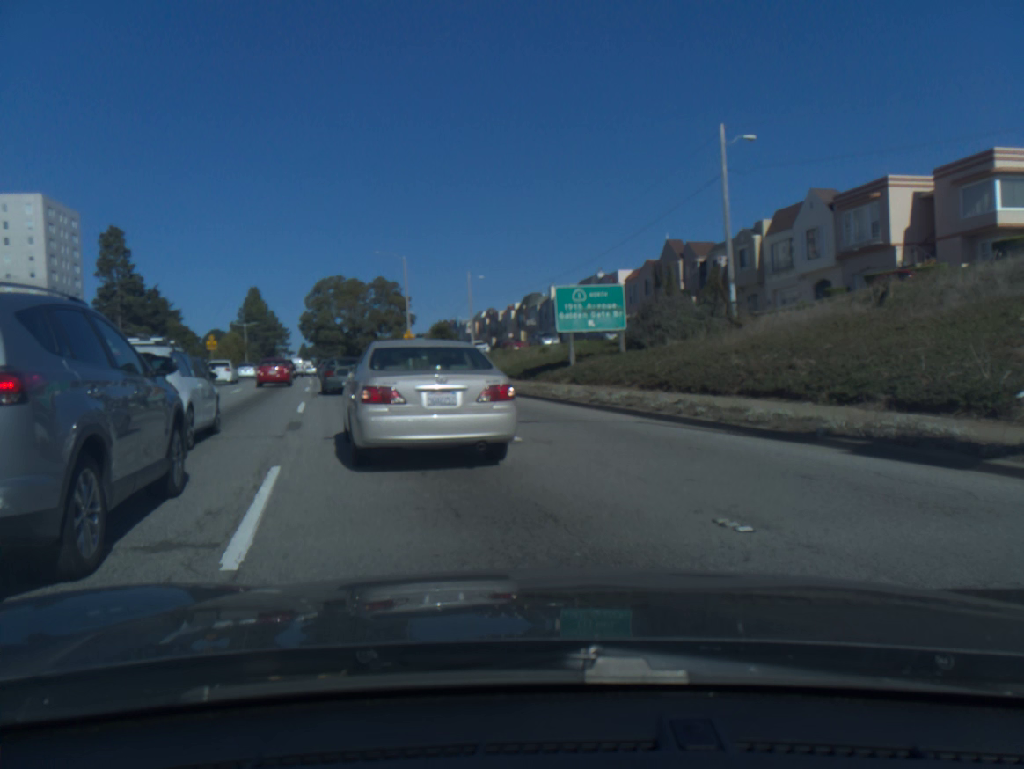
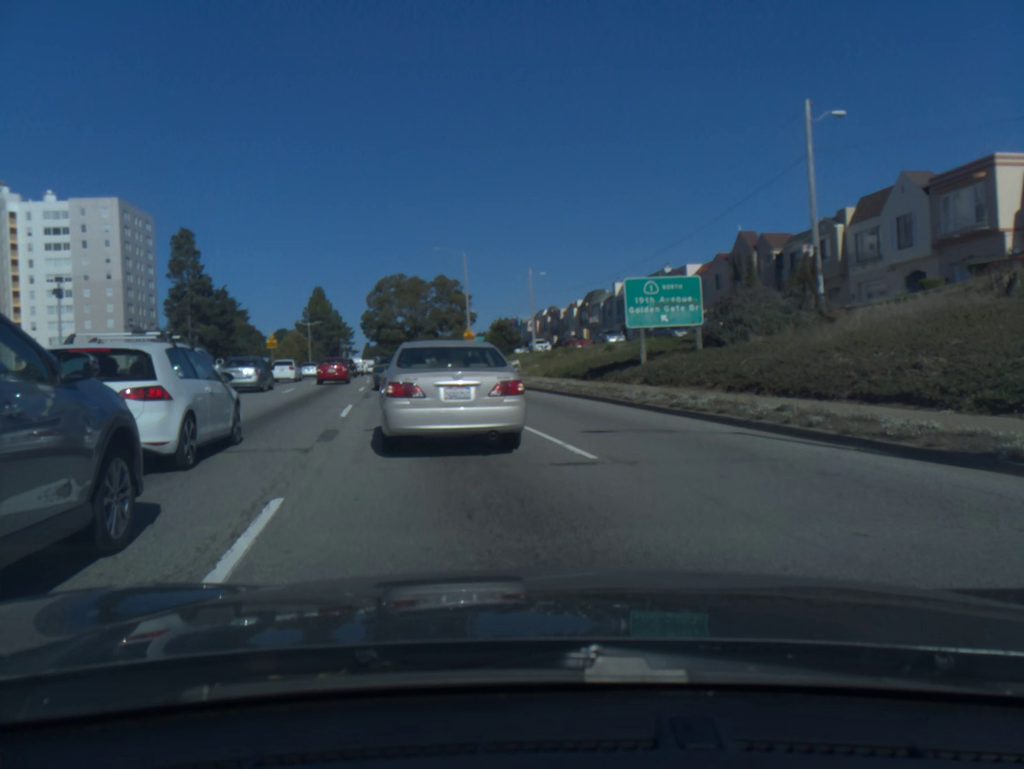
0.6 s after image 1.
(-0.1, +2.2) m; -4°
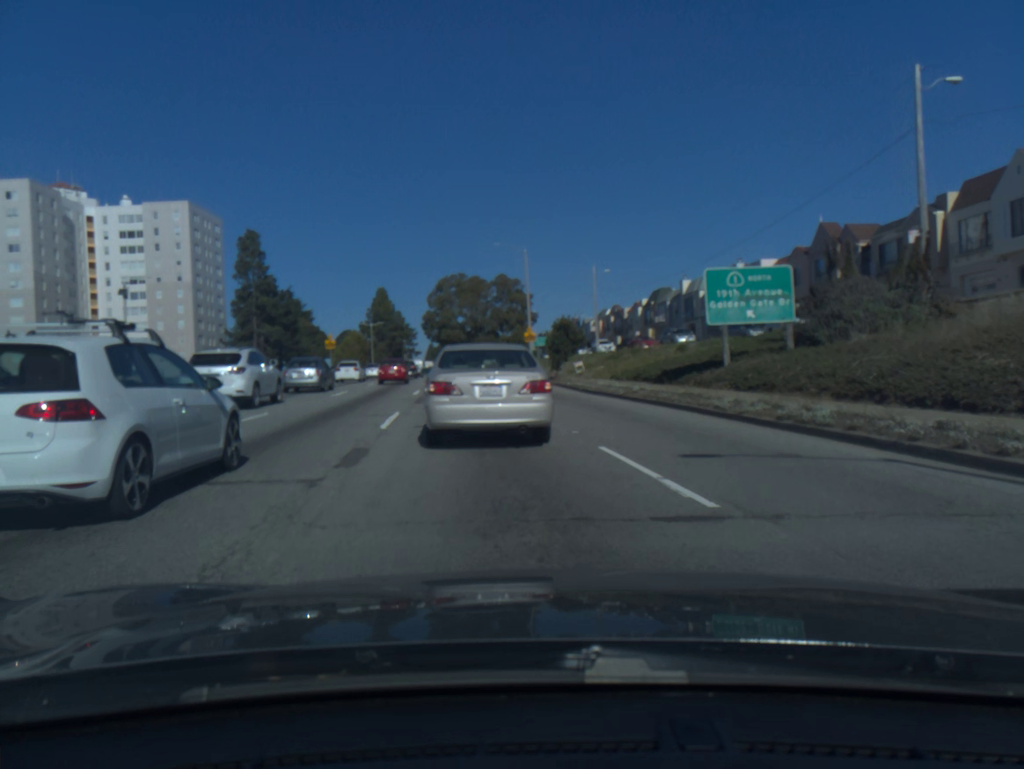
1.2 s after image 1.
(-0.1, +2.8) m; -4°
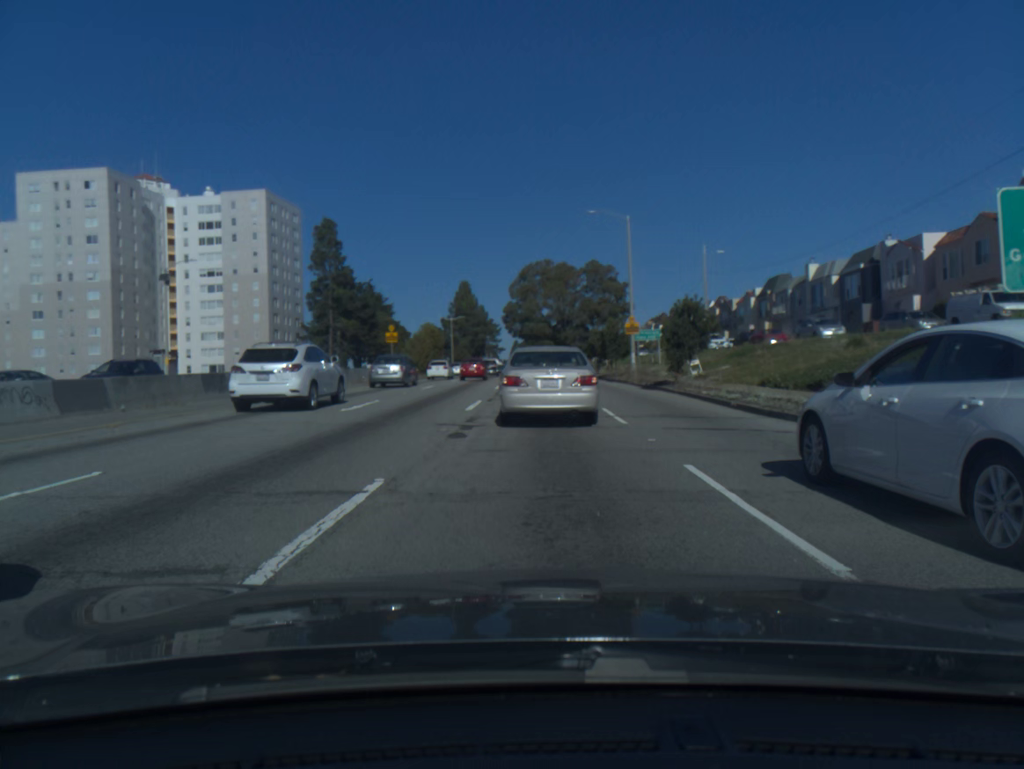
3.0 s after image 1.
(-0.6, +10.9) m; -4°
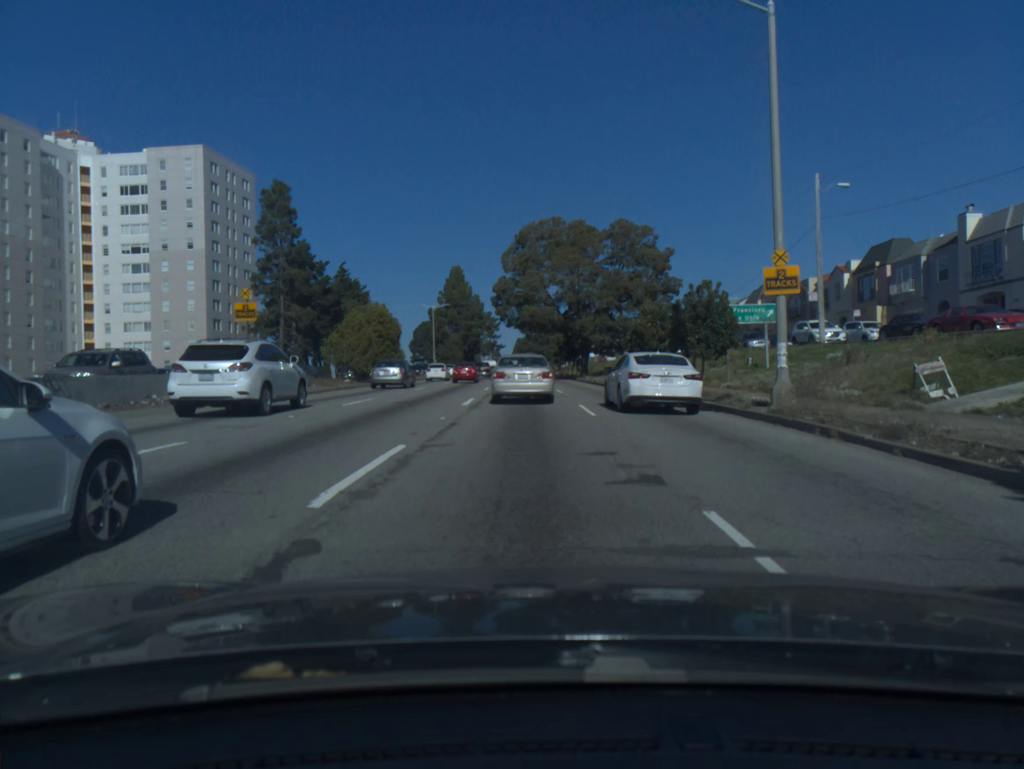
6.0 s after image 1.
(0.0, +26.3) m; 0°
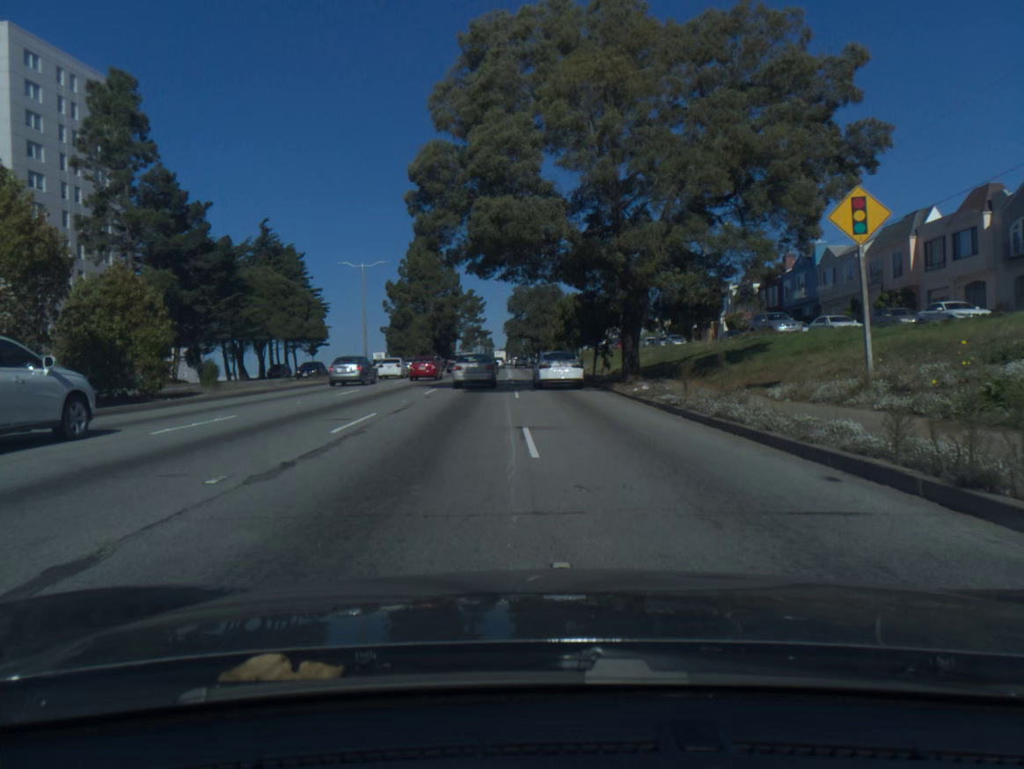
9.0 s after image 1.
(+0.4, +37.2) m; 0°
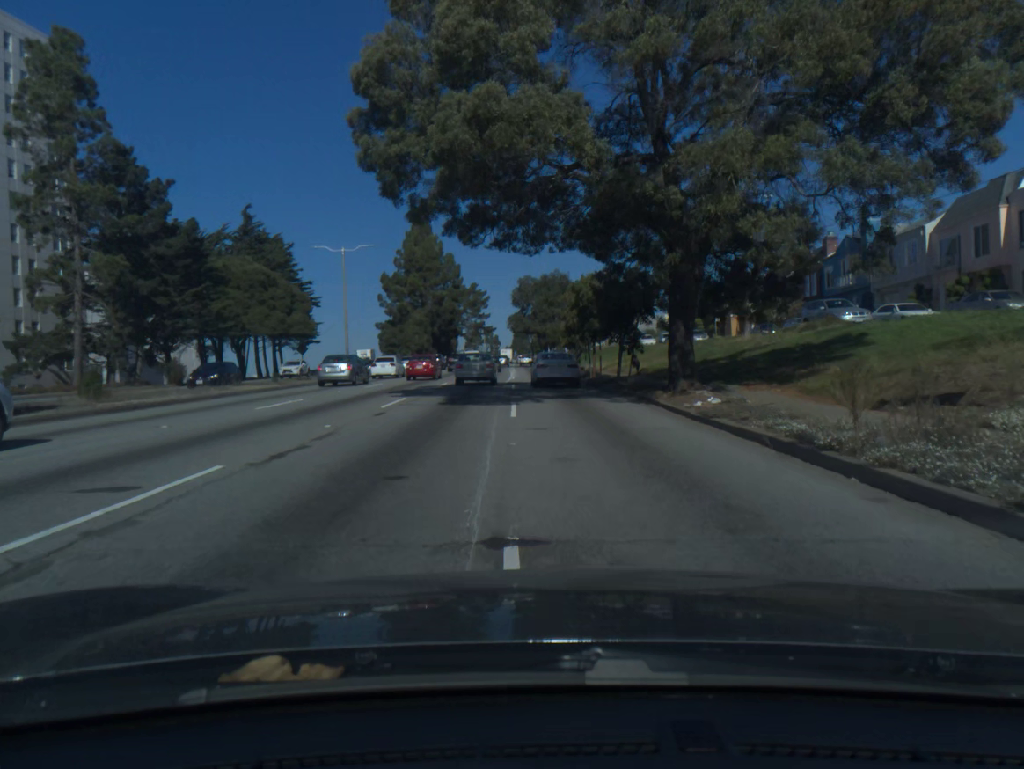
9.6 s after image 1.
(0.0, +8.7) m; 0°
